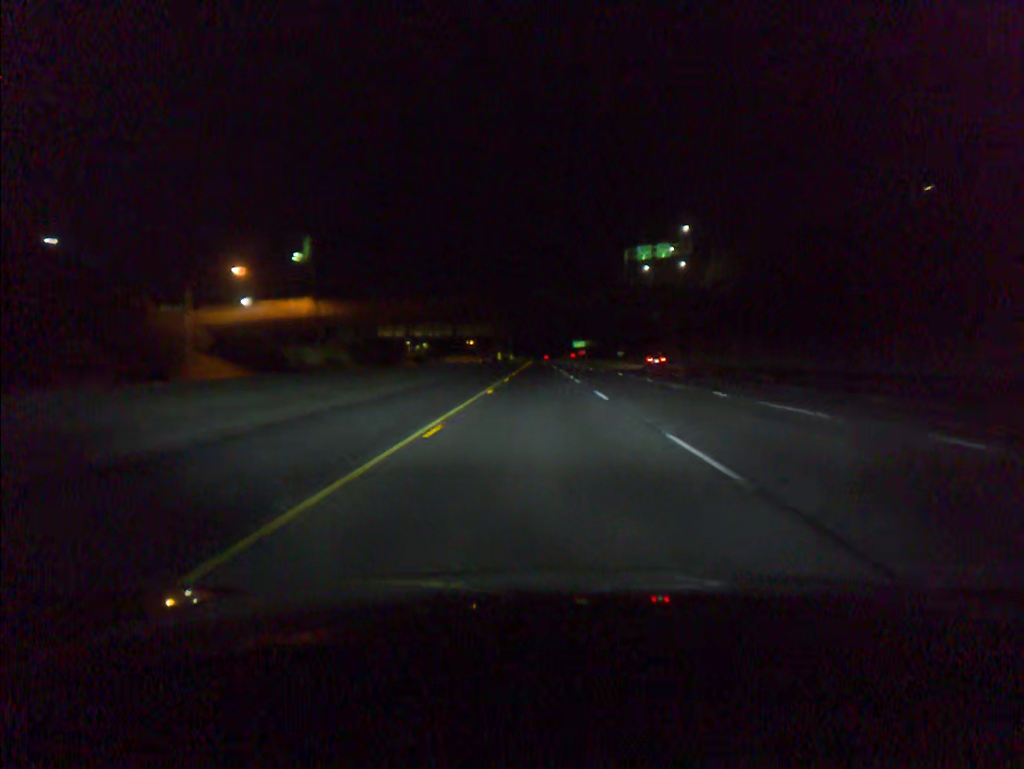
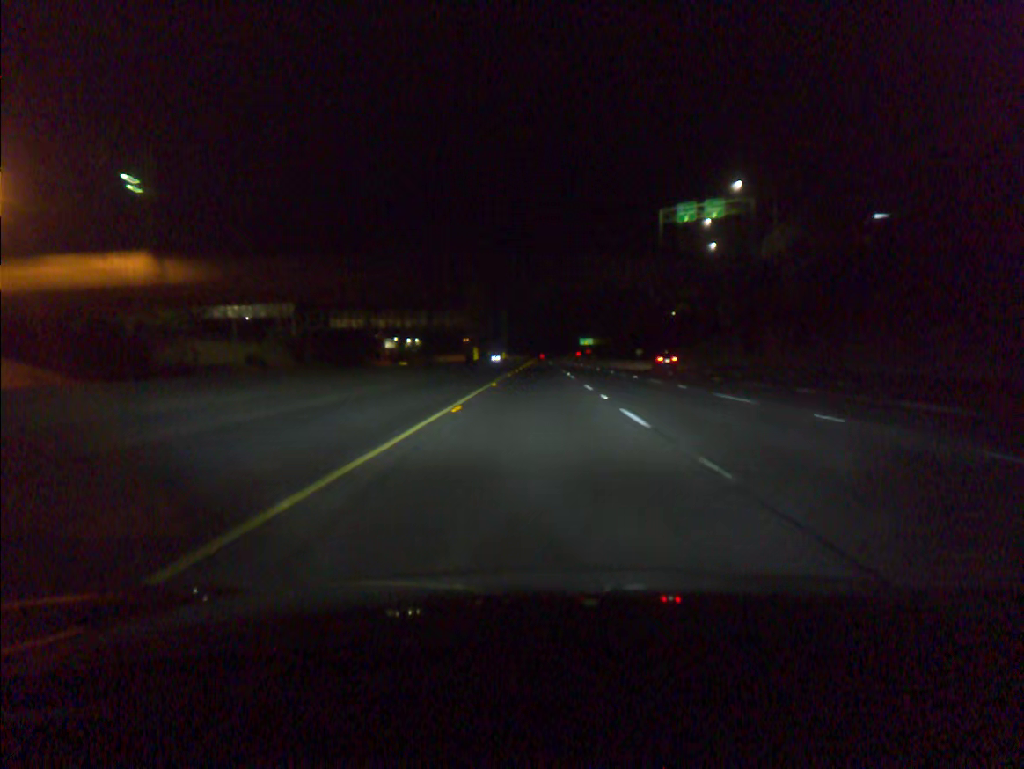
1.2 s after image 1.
(+0.1, +38.9) m; 0°
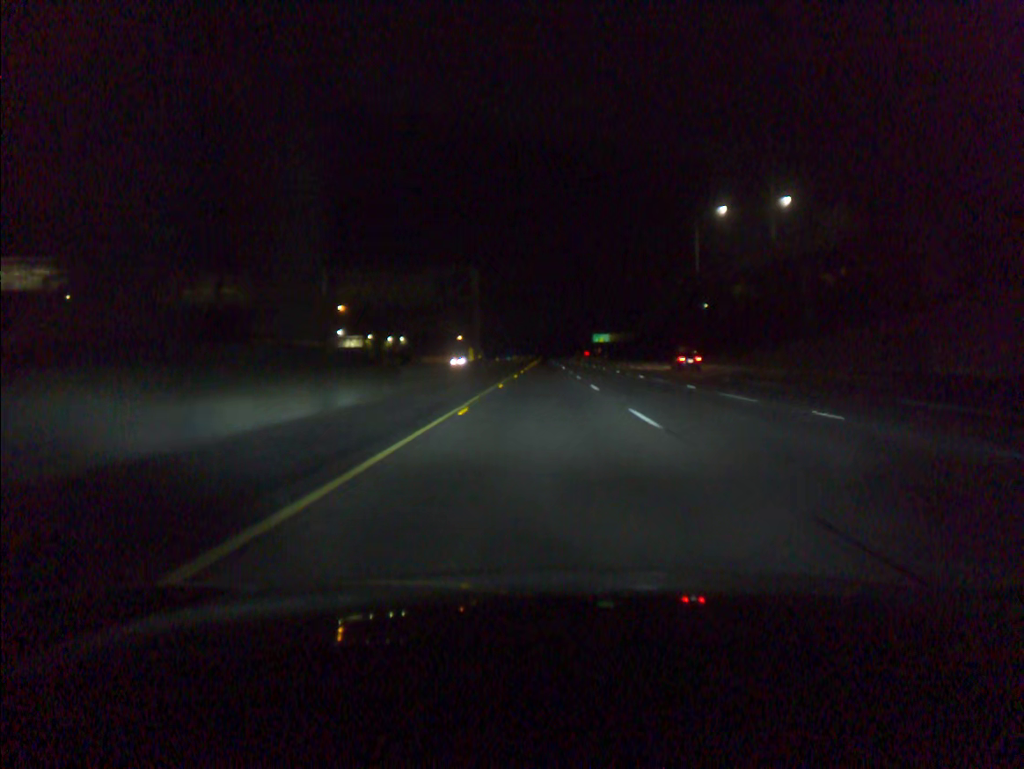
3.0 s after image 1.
(-0.1, +58.6) m; 0°
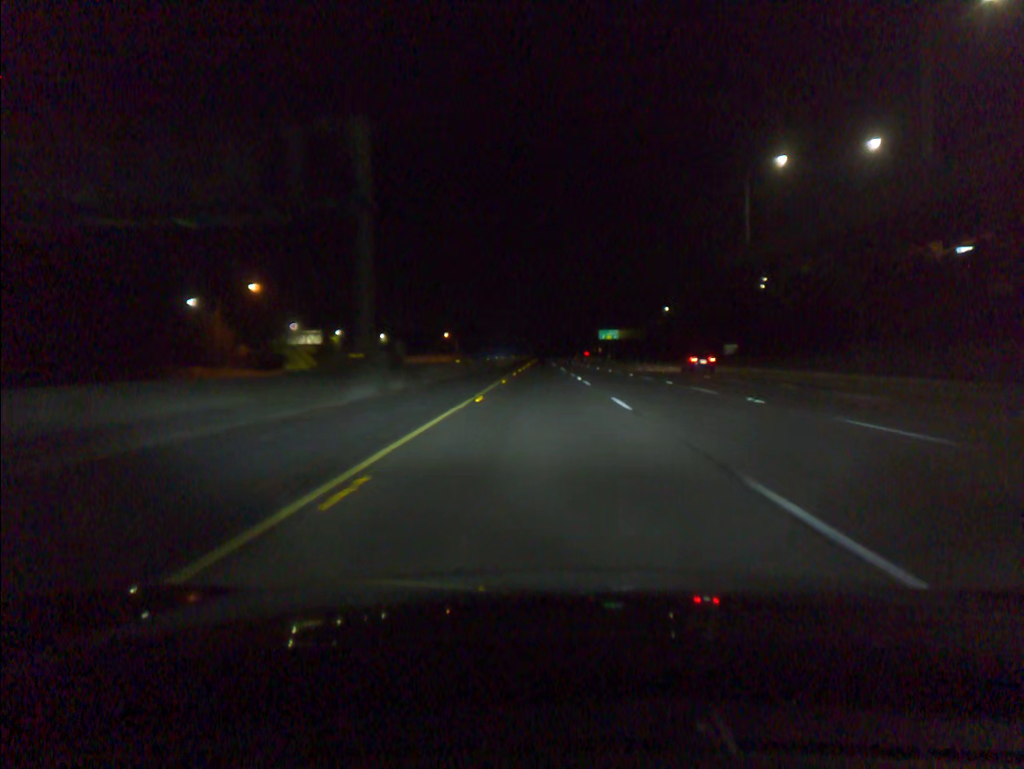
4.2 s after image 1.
(+0.1, +39.2) m; 0°
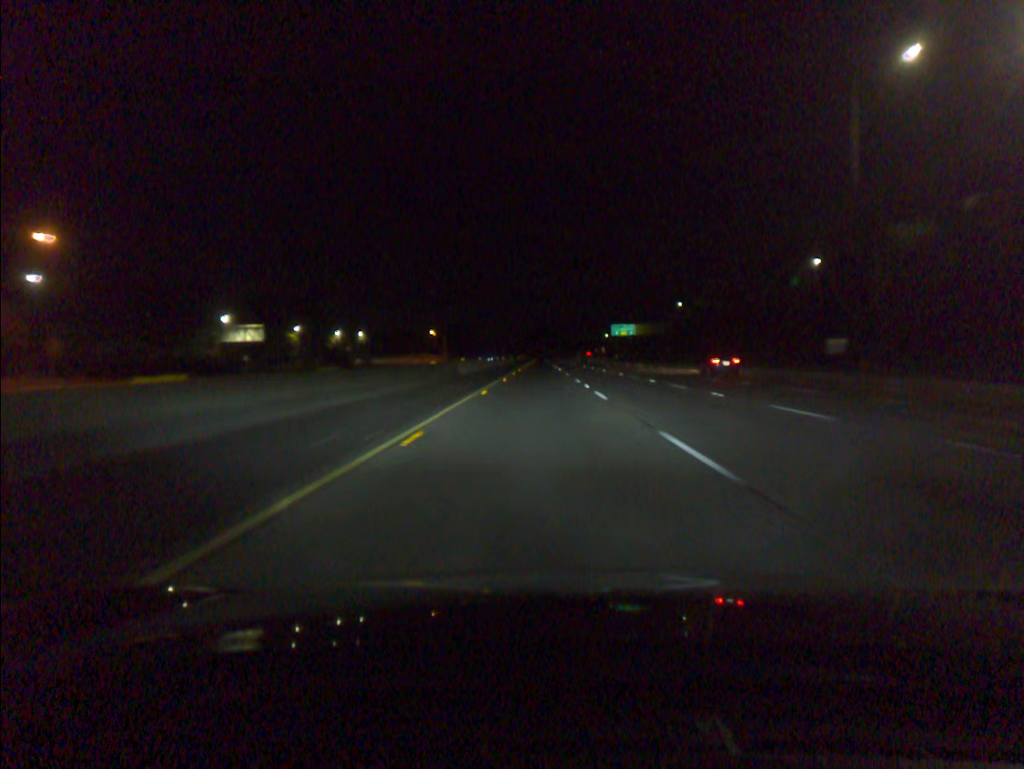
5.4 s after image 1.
(0.0, +39.3) m; 0°
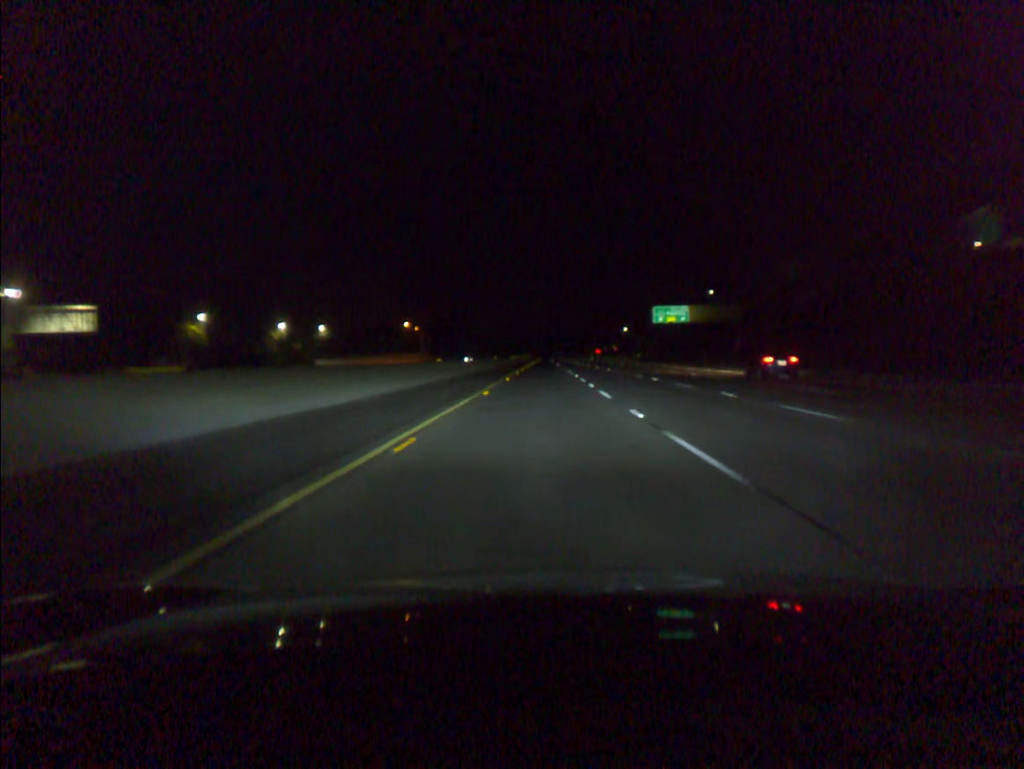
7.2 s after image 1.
(-0.2, +58.9) m; 0°
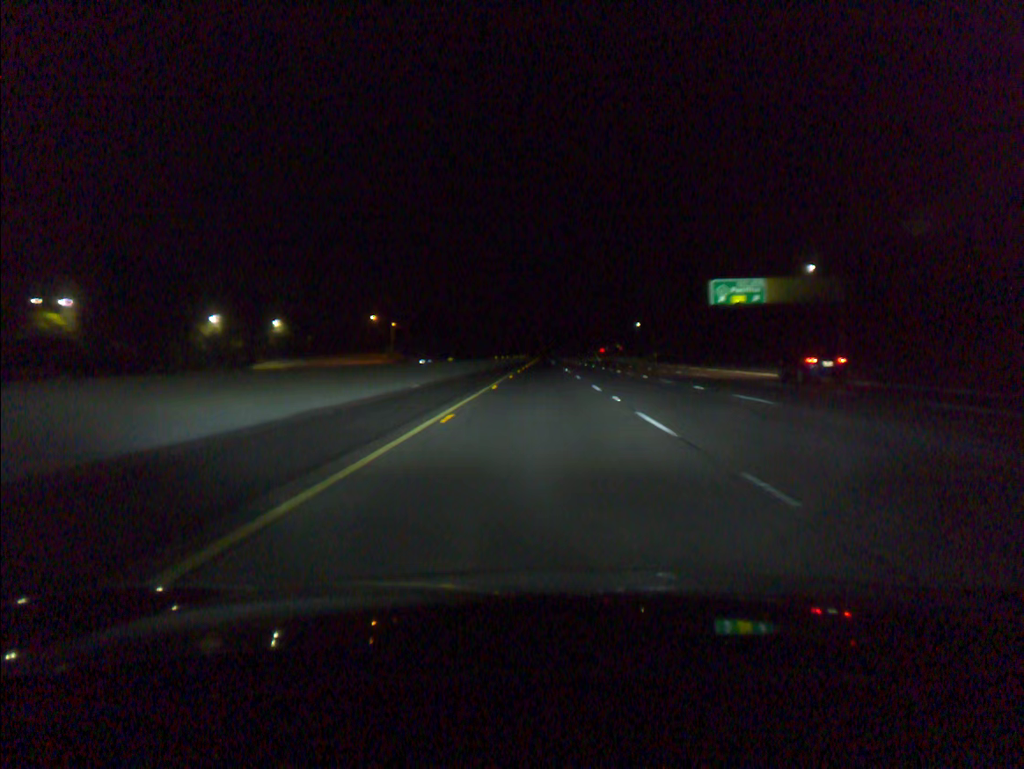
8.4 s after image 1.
(0.0, +39.2) m; 0°
